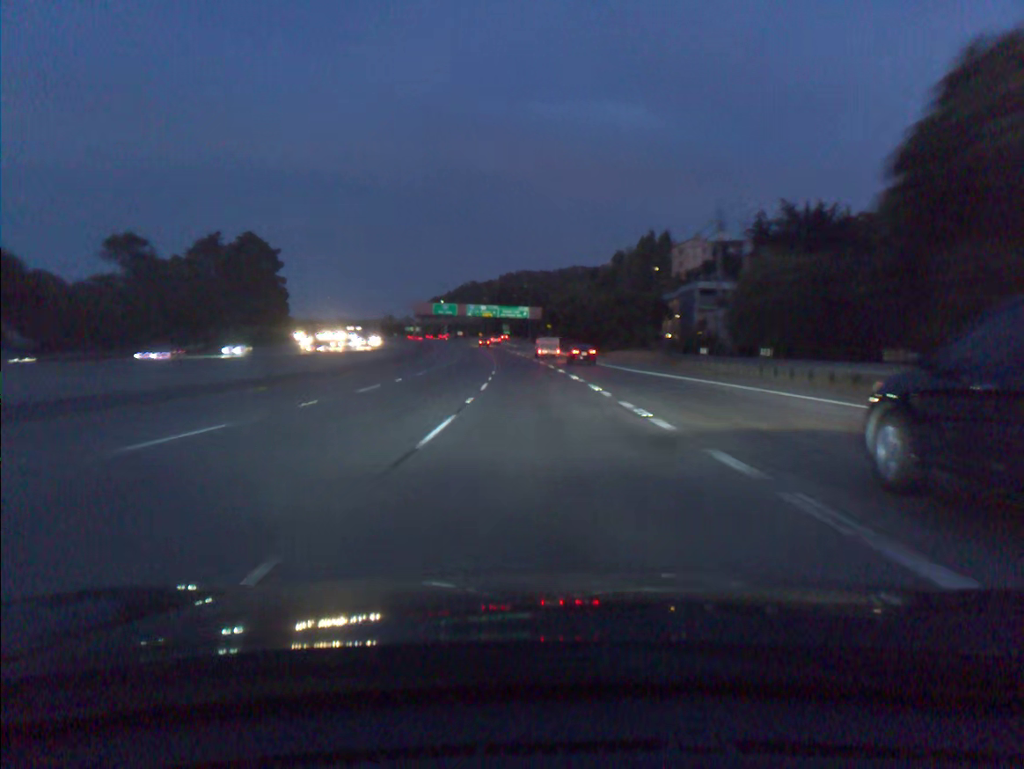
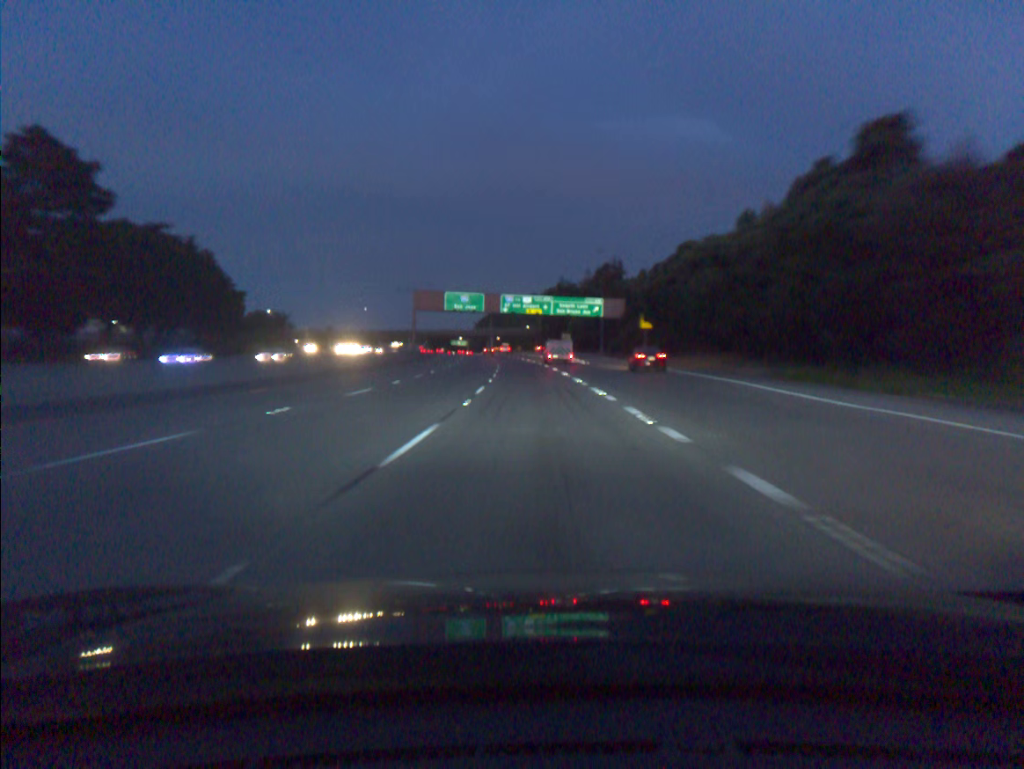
(-2.7, +73.1) m; -5°
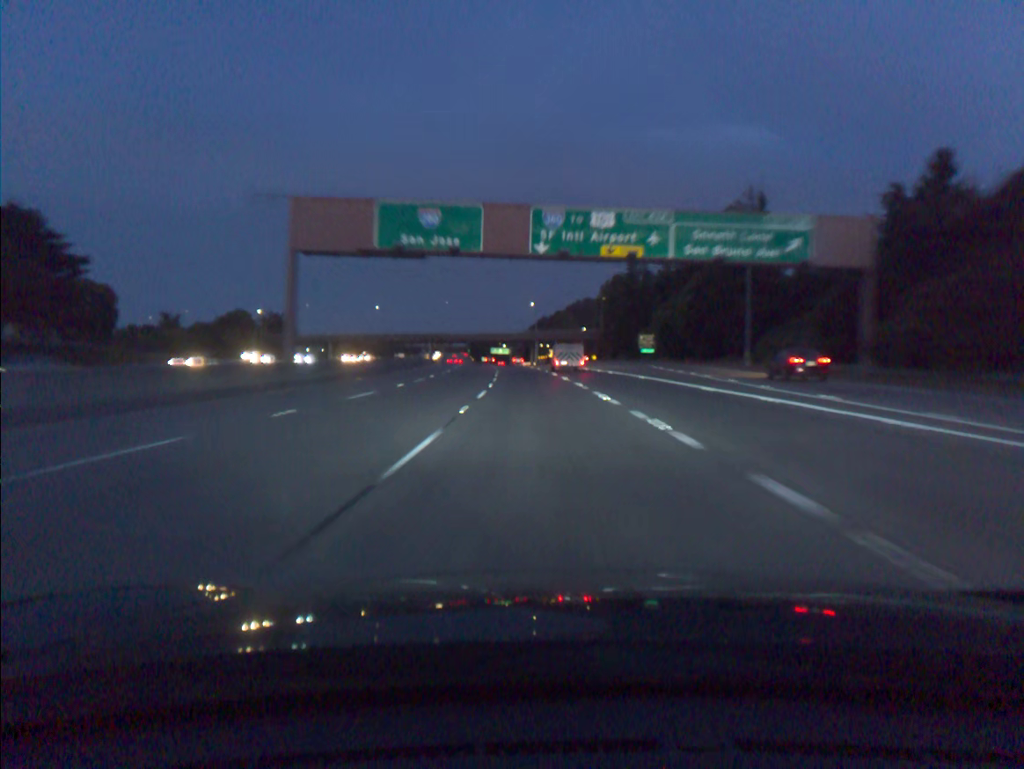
(-2.5, +72.3) m; -4°
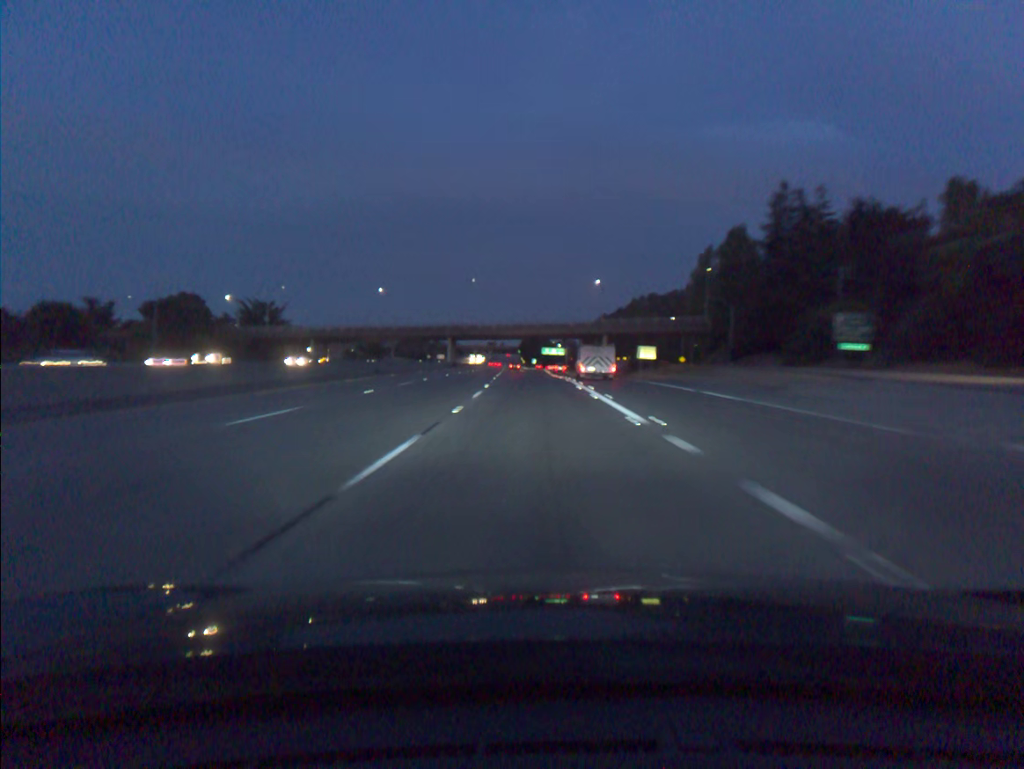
(-2.5, +72.1) m; -4°
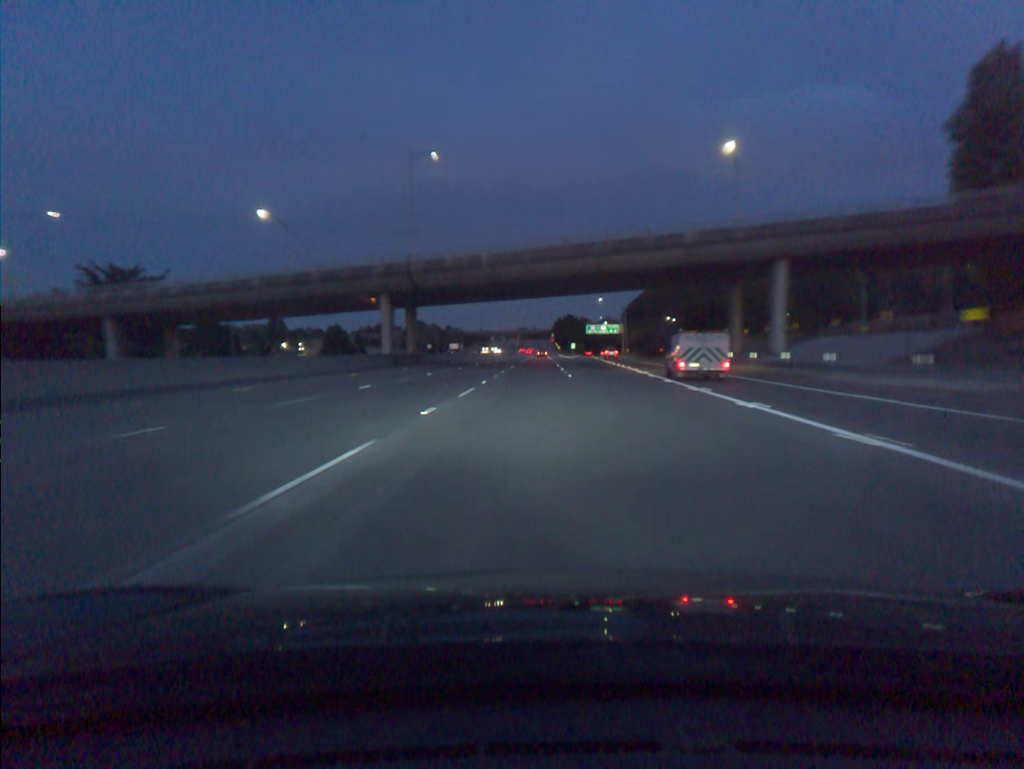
(-2.4, +91.0) m; -2°
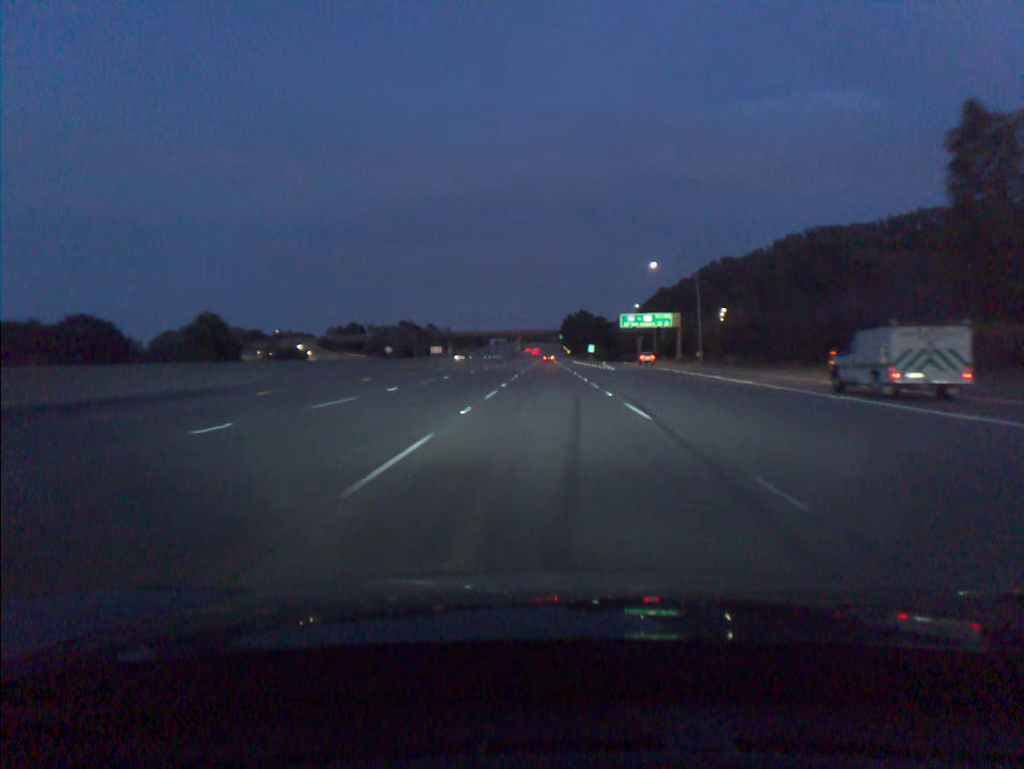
(-0.6, +73.4) m; 0°
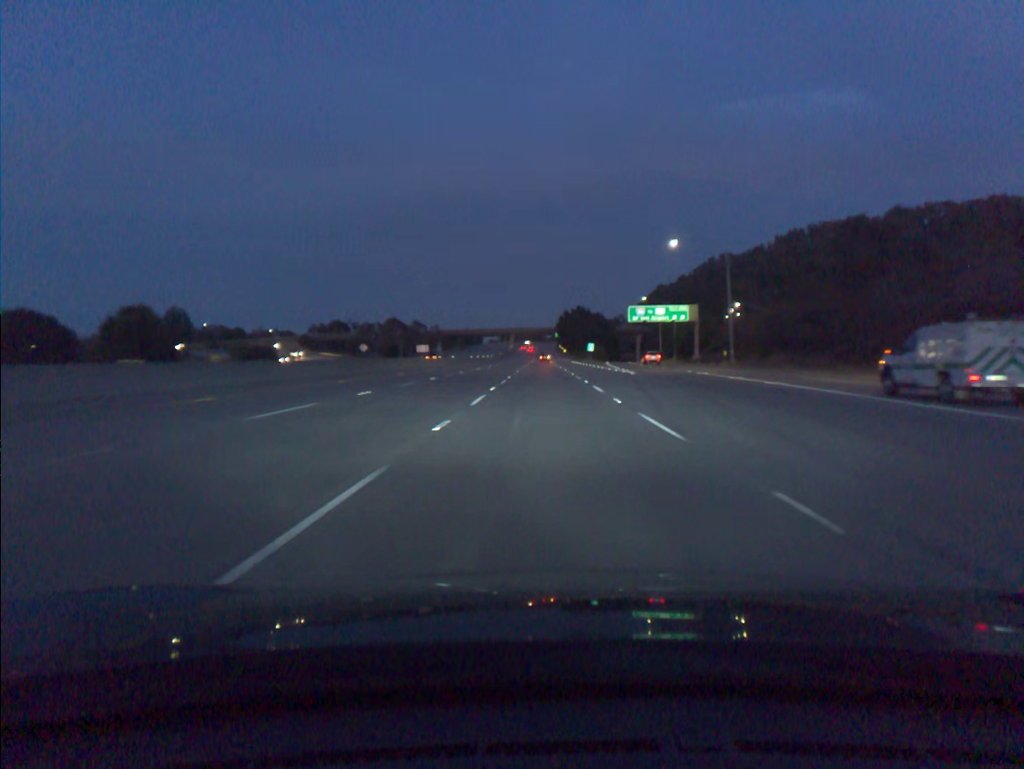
(+0.1, +18.3) m; 0°
